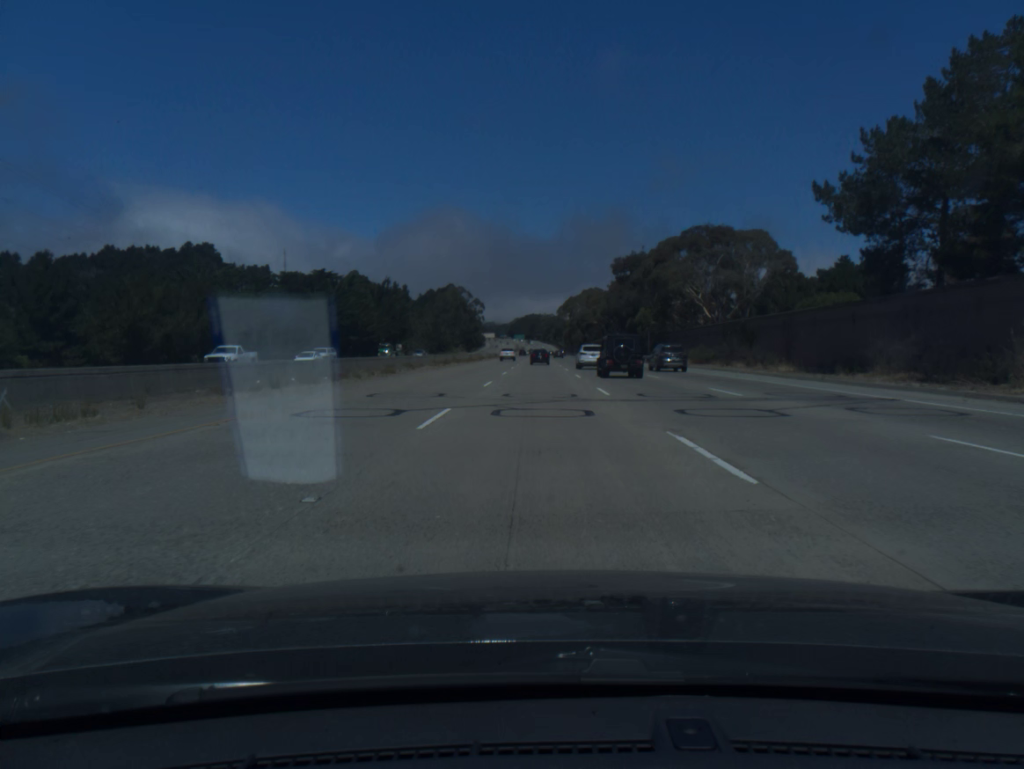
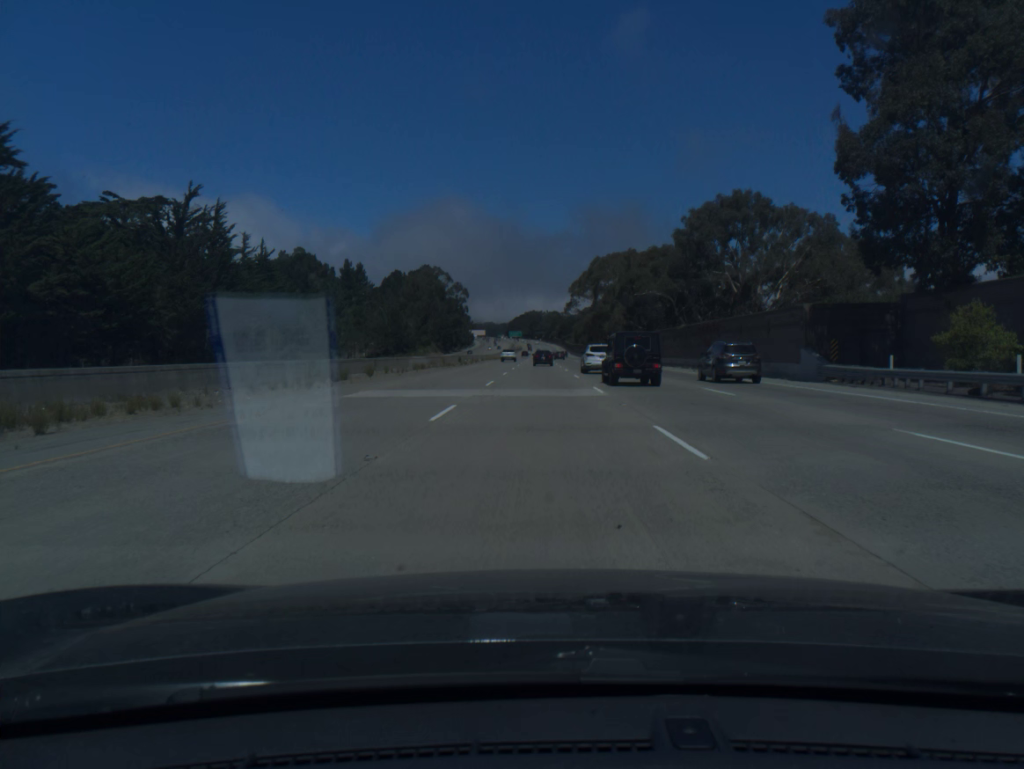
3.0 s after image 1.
(-0.1, +100.7) m; 0°
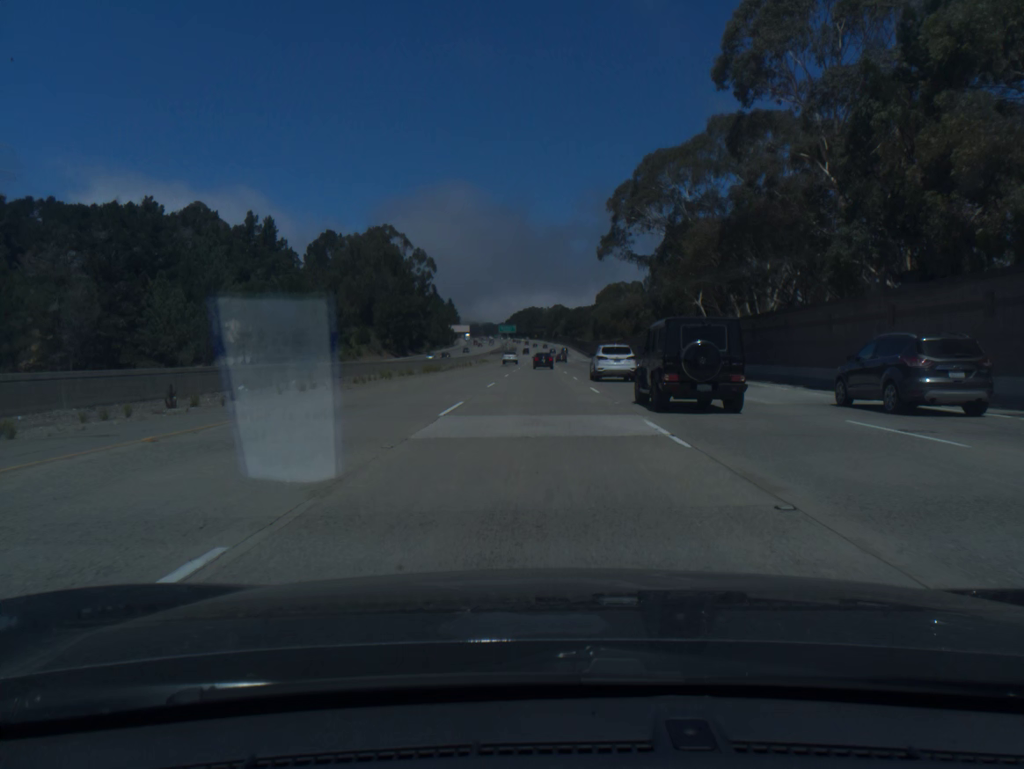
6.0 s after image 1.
(+0.1, +100.8) m; 0°
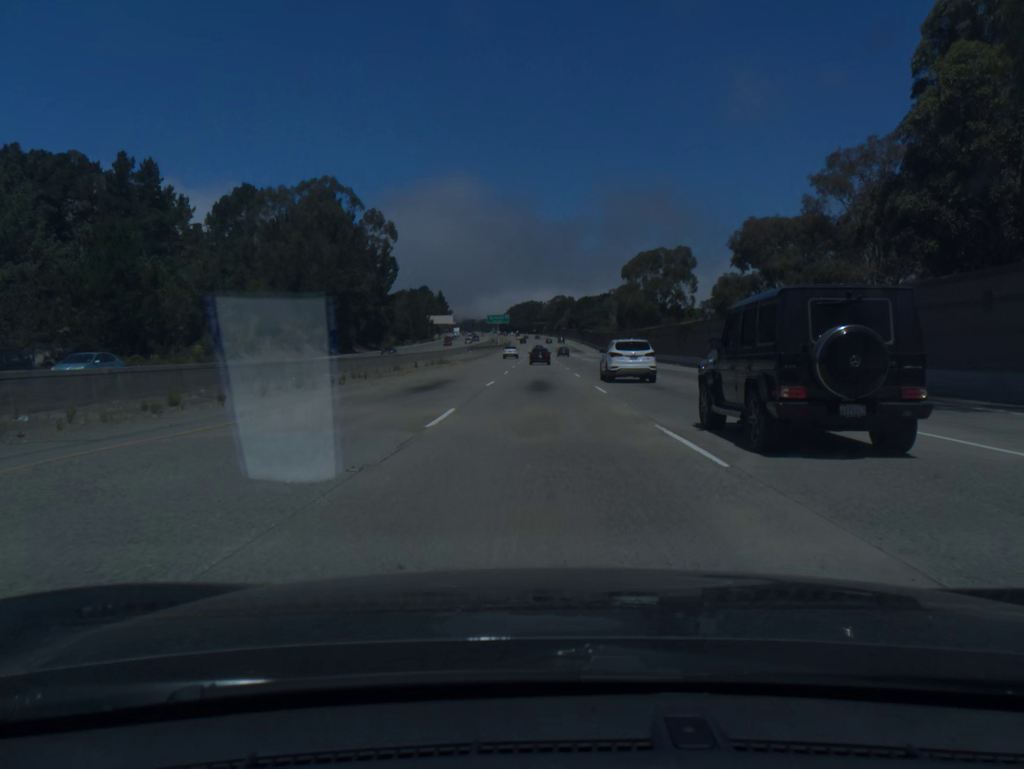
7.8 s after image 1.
(0.0, +60.6) m; 0°
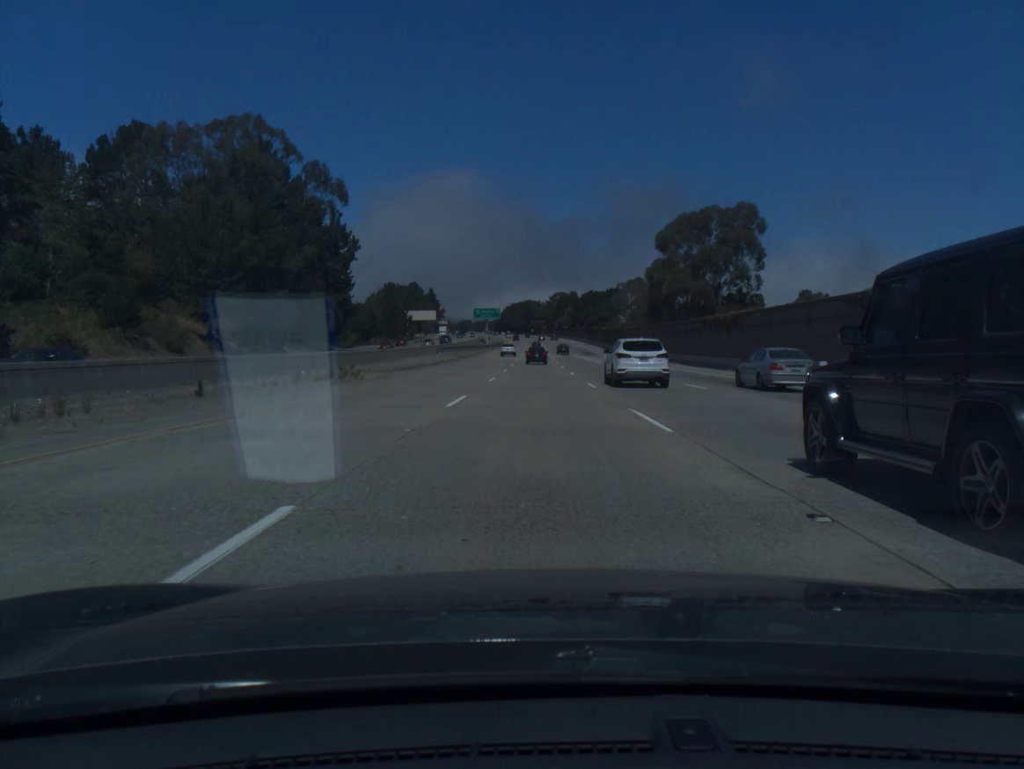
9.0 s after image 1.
(+0.1, +40.4) m; 0°
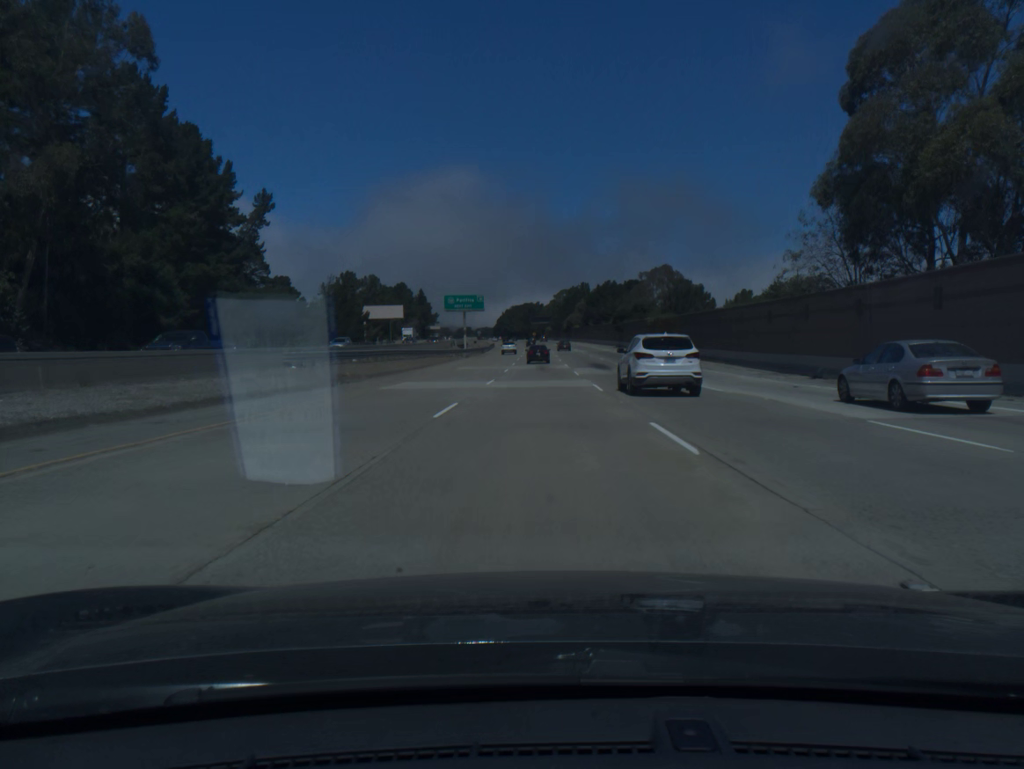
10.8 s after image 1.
(+0.1, +60.5) m; 0°
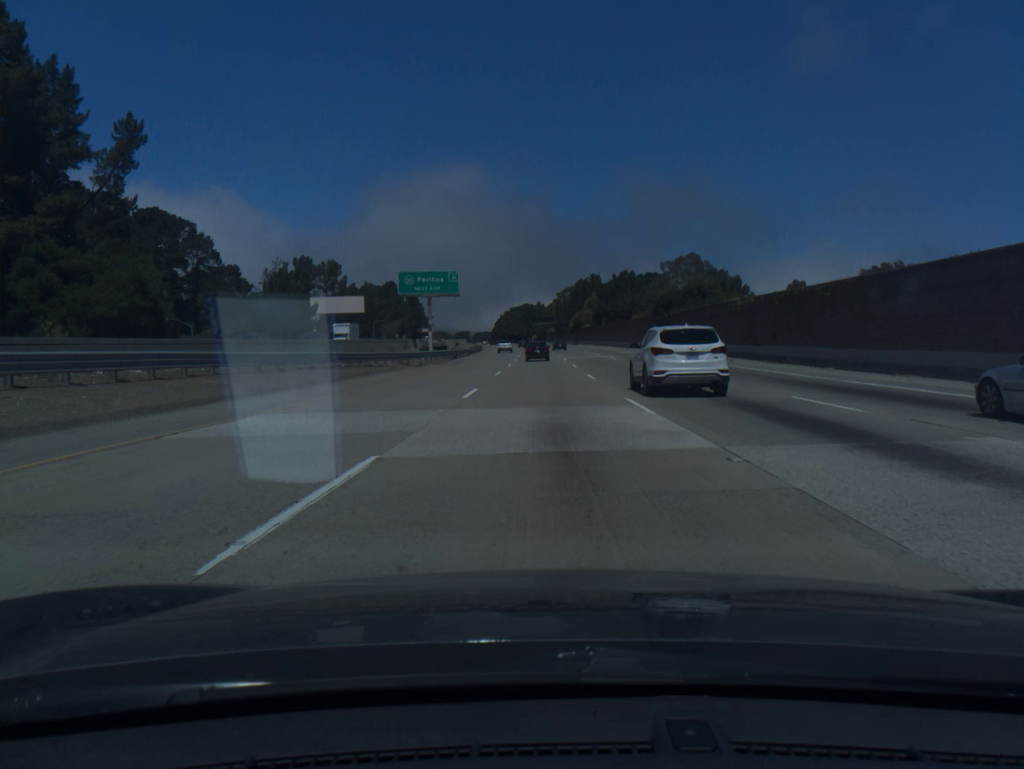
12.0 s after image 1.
(0.0, +39.5) m; 0°
